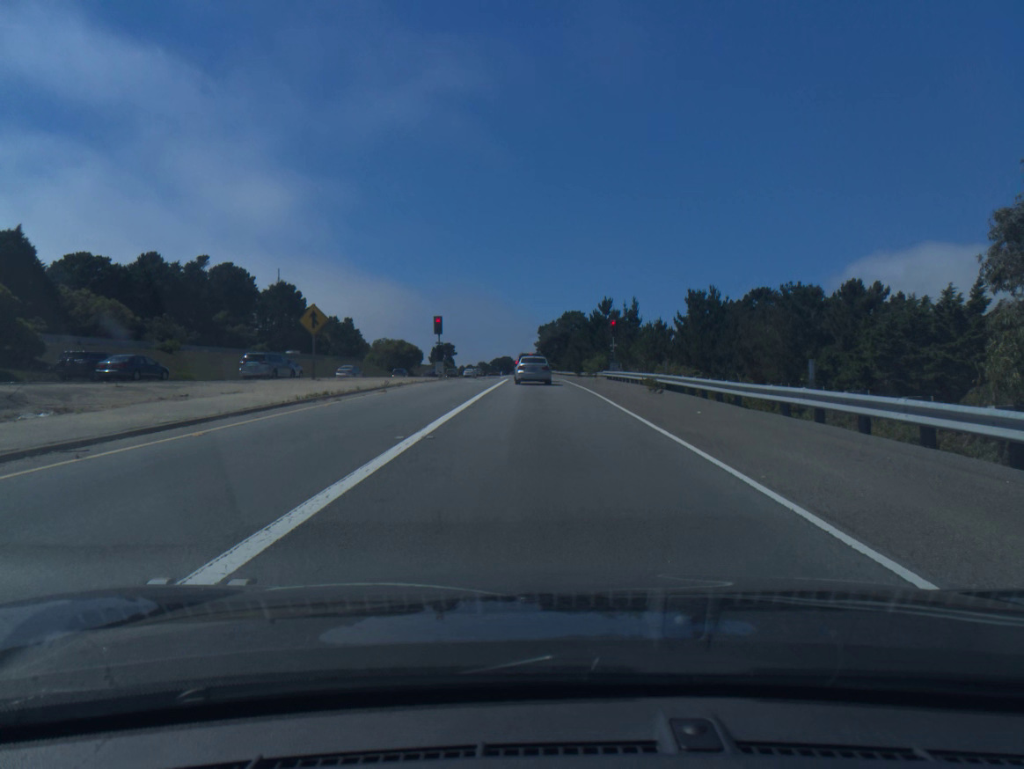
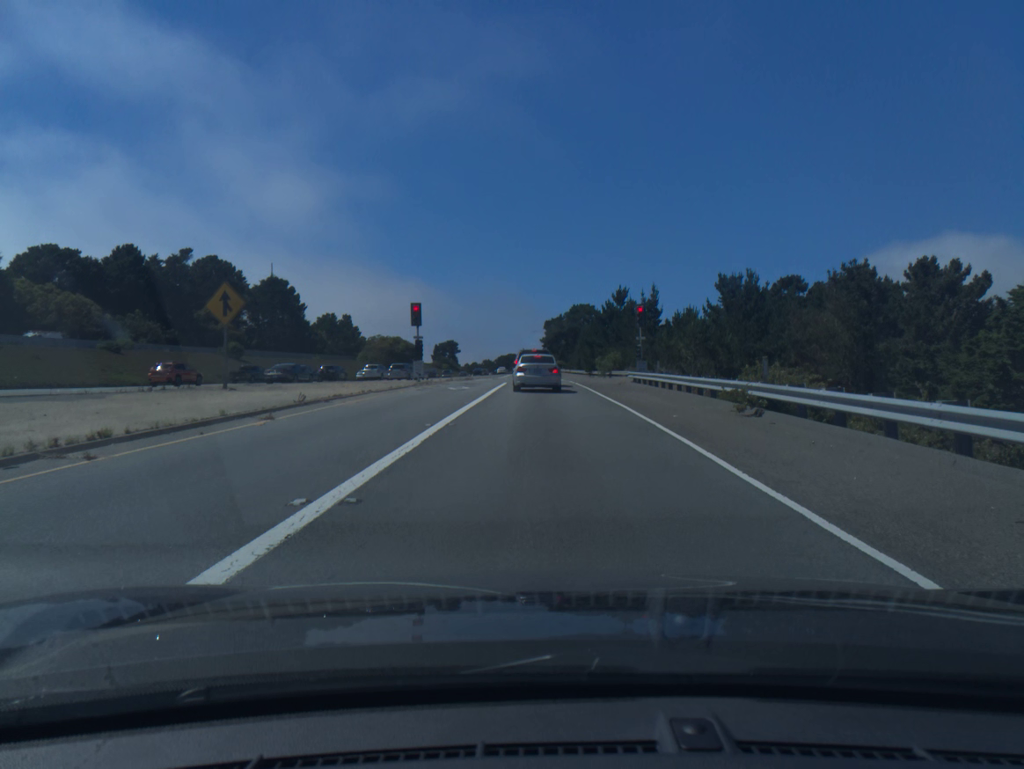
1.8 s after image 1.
(0.0, +12.2) m; 0°
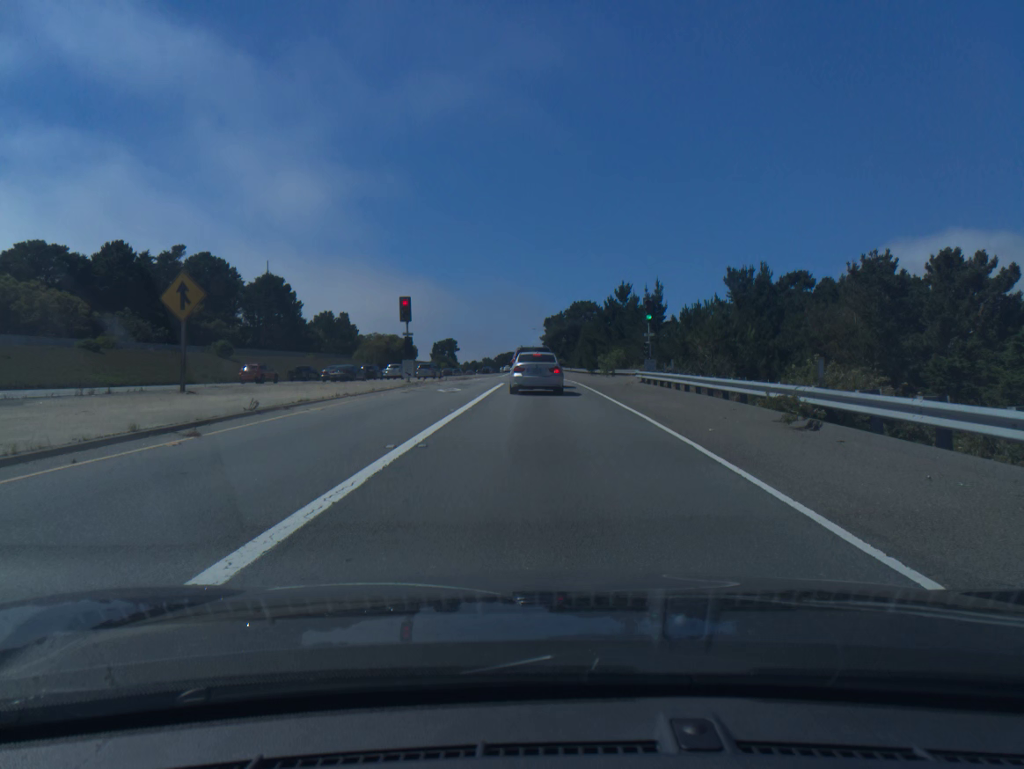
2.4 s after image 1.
(0.0, +3.4) m; 0°
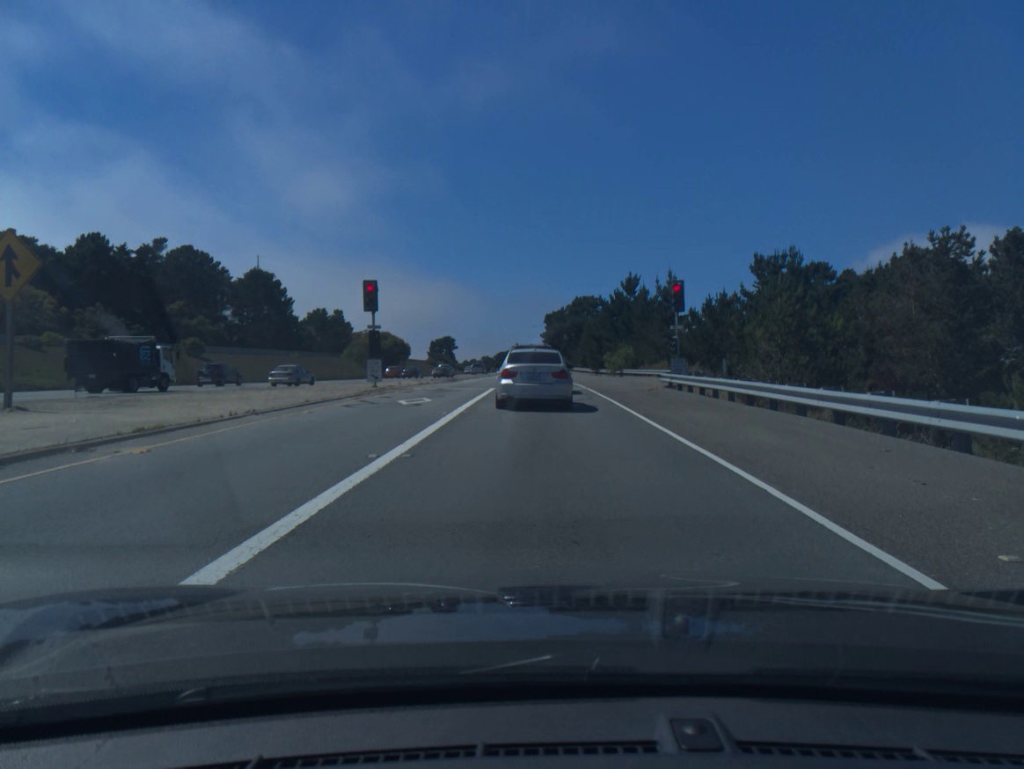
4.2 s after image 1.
(0.0, +8.2) m; 0°
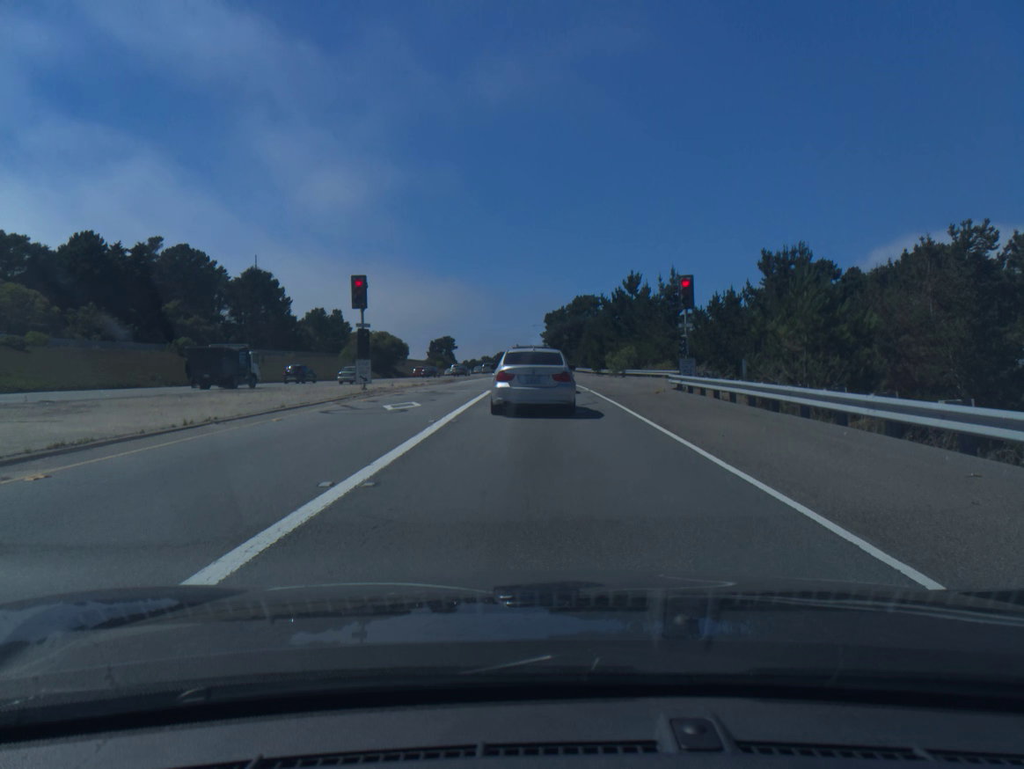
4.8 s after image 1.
(0.0, +2.1) m; 0°
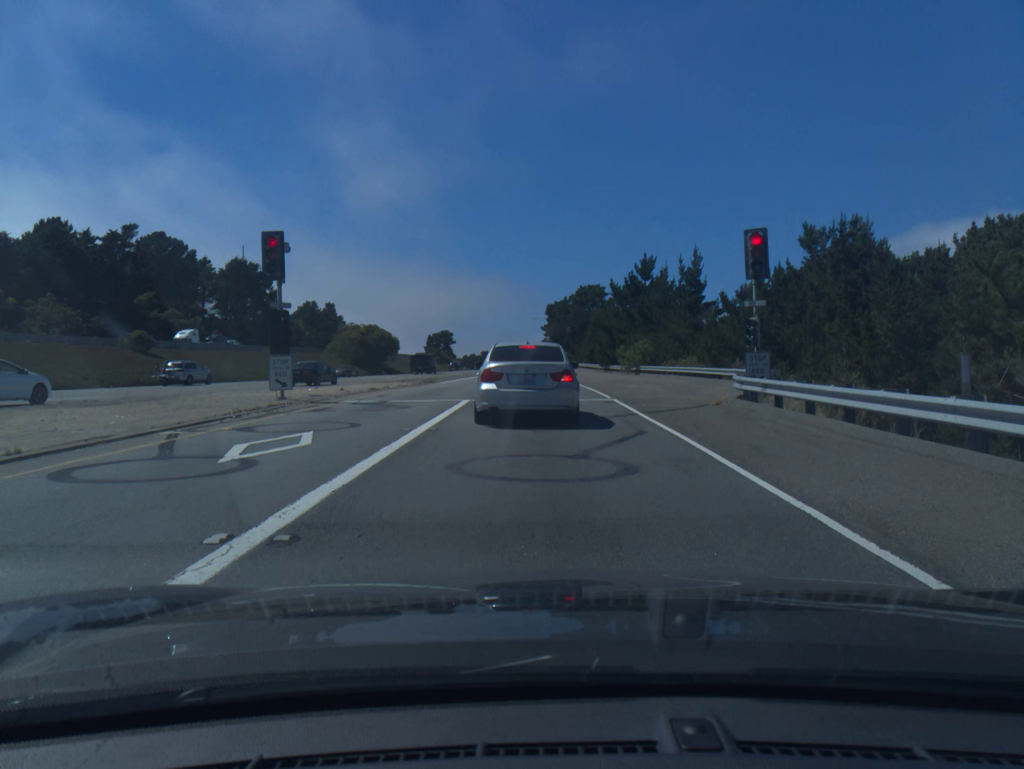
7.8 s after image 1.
(0.0, +9.6) m; 0°
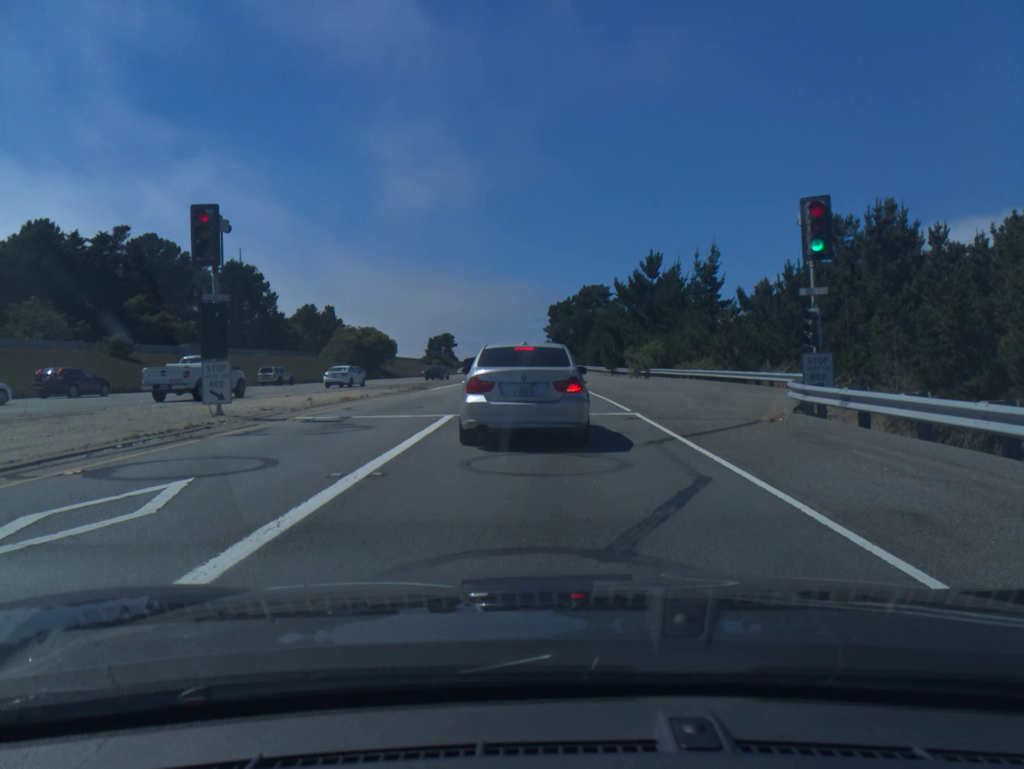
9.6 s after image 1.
(0.0, +4.3) m; 0°
